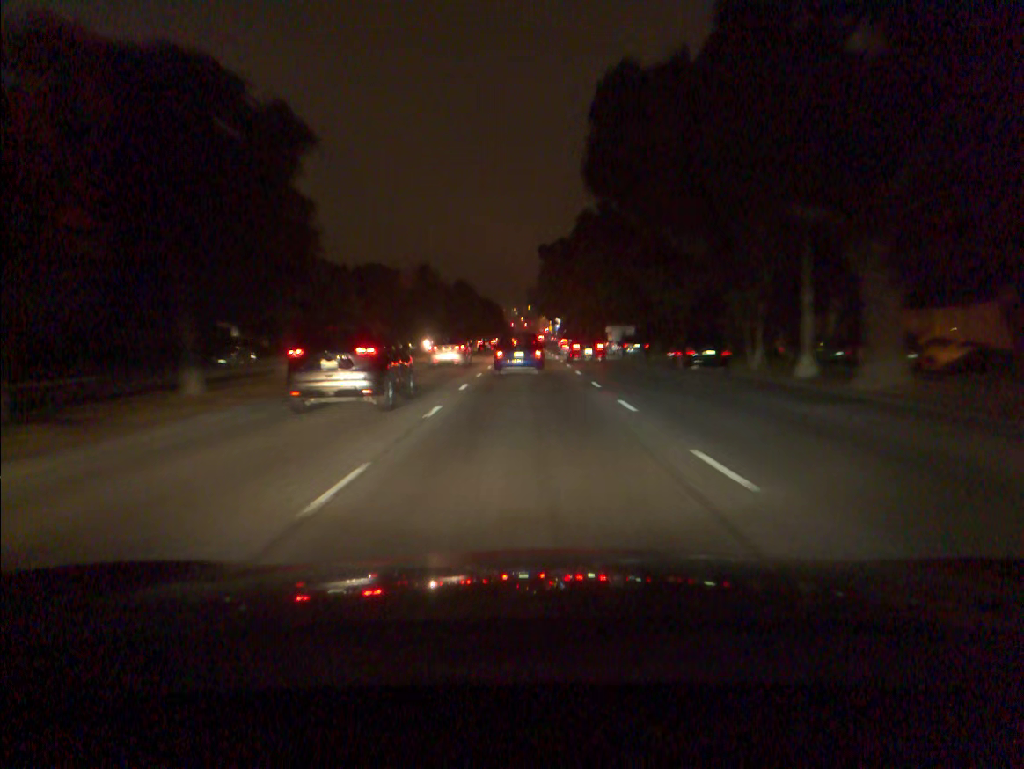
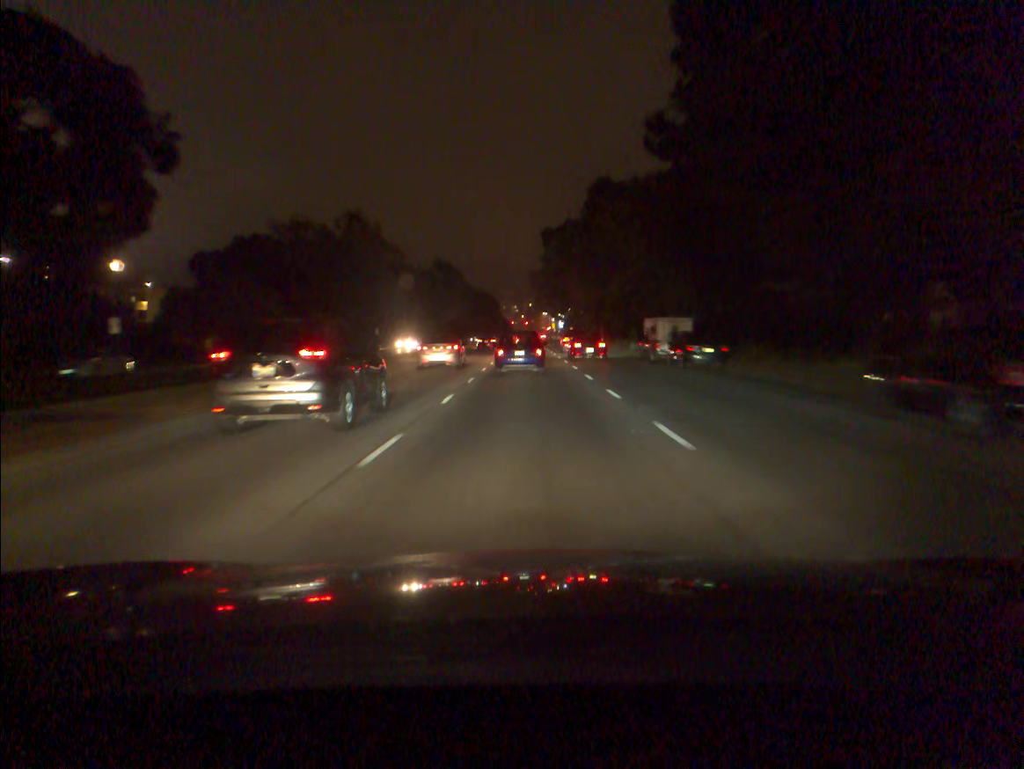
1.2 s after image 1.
(0.0, +19.2) m; 0°
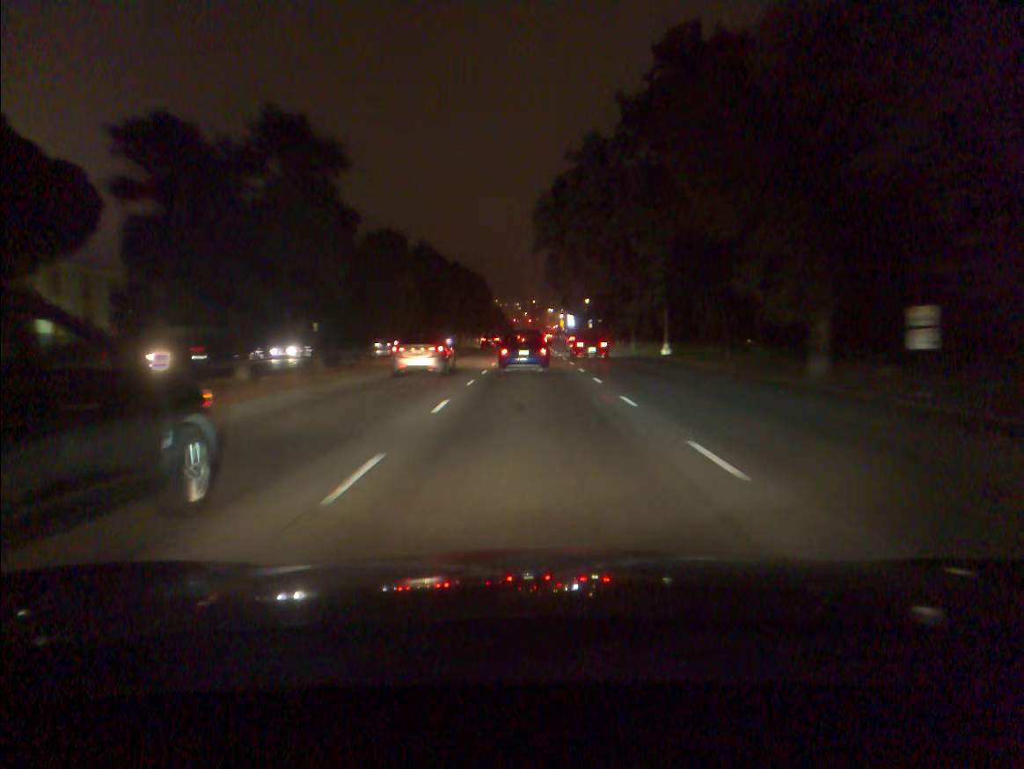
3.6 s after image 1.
(-0.1, +38.6) m; 0°
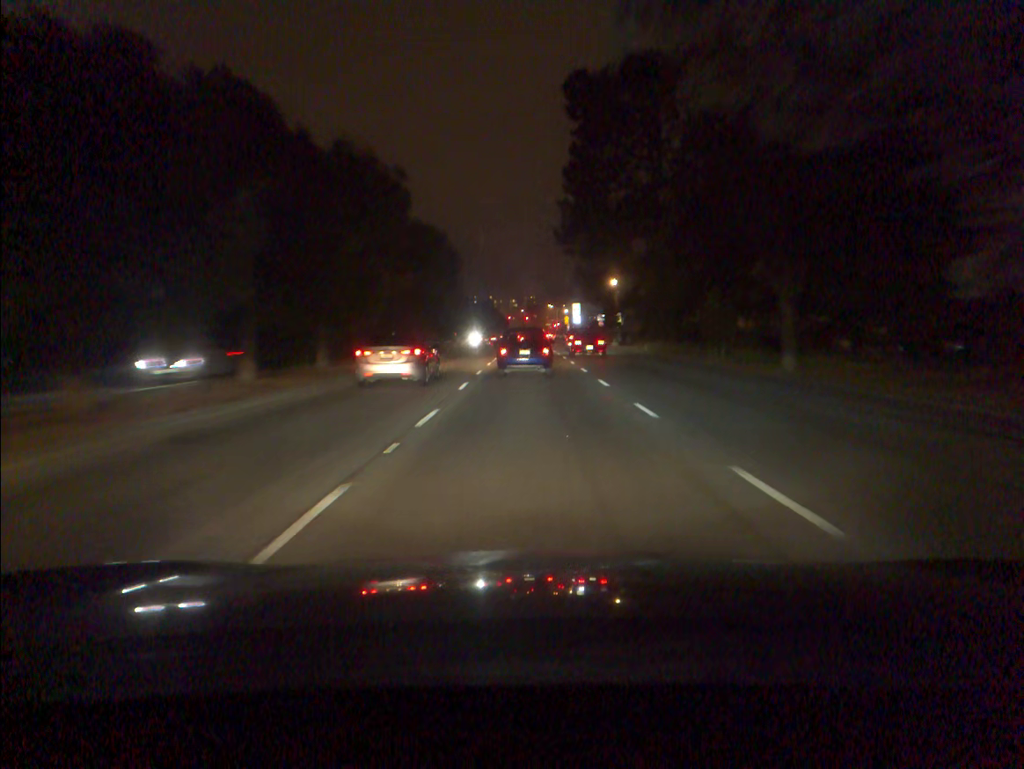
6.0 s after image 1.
(0.0, +38.1) m; 0°
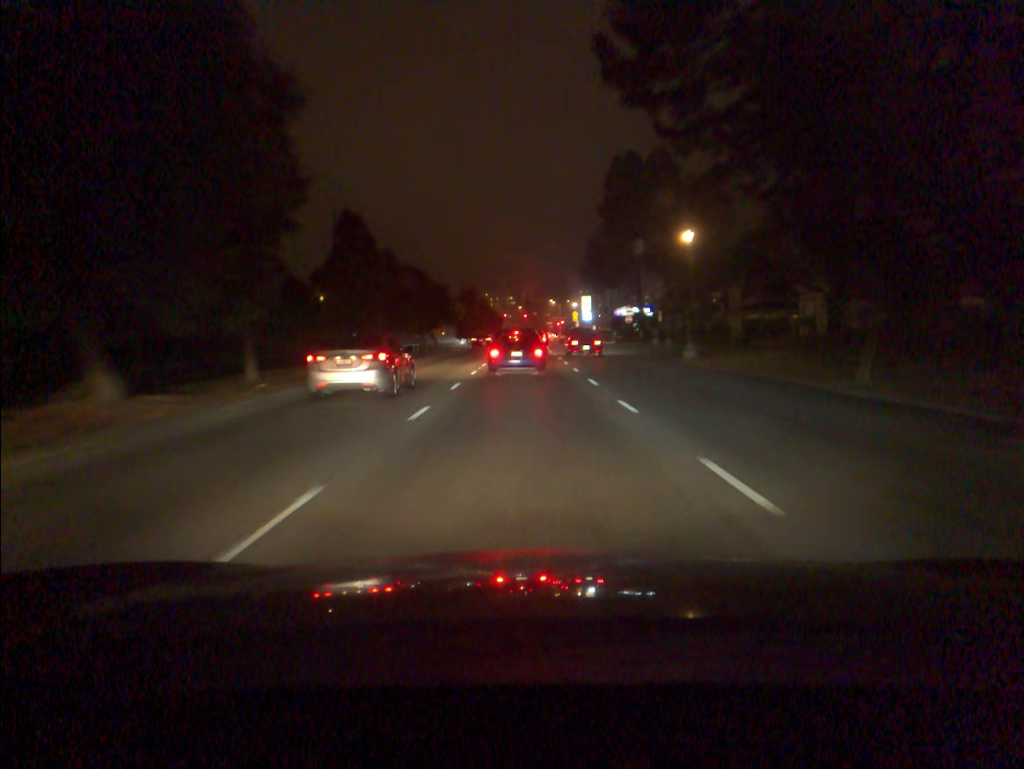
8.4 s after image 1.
(+0.1, +36.1) m; 0°
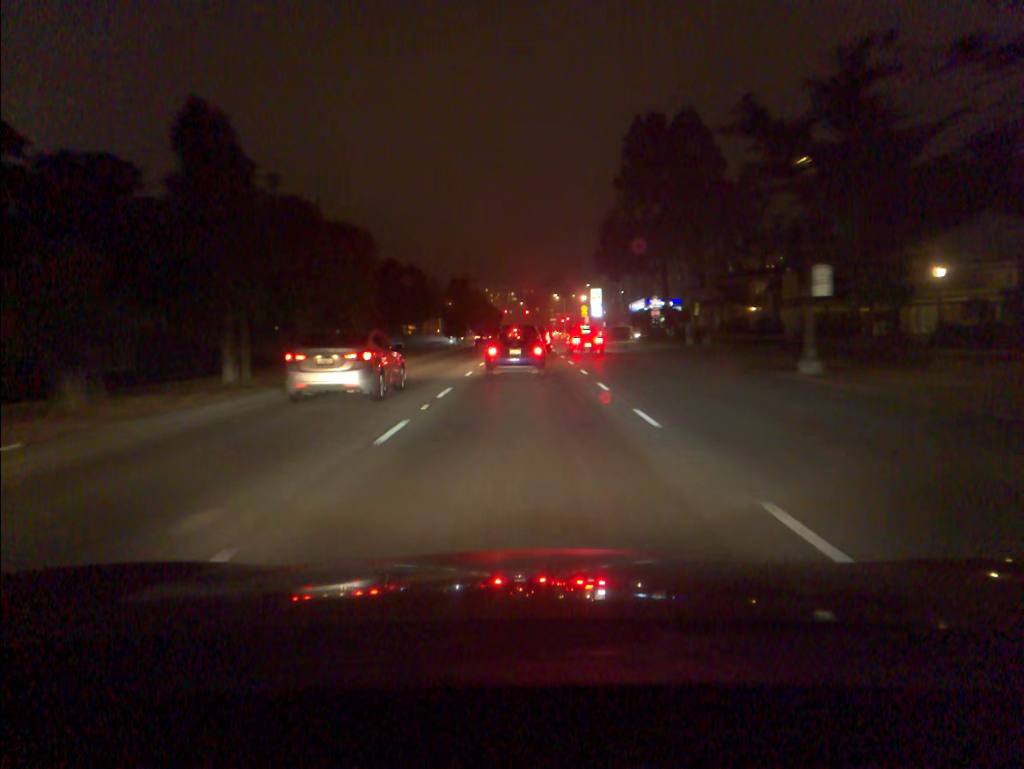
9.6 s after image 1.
(0.0, +17.0) m; 0°
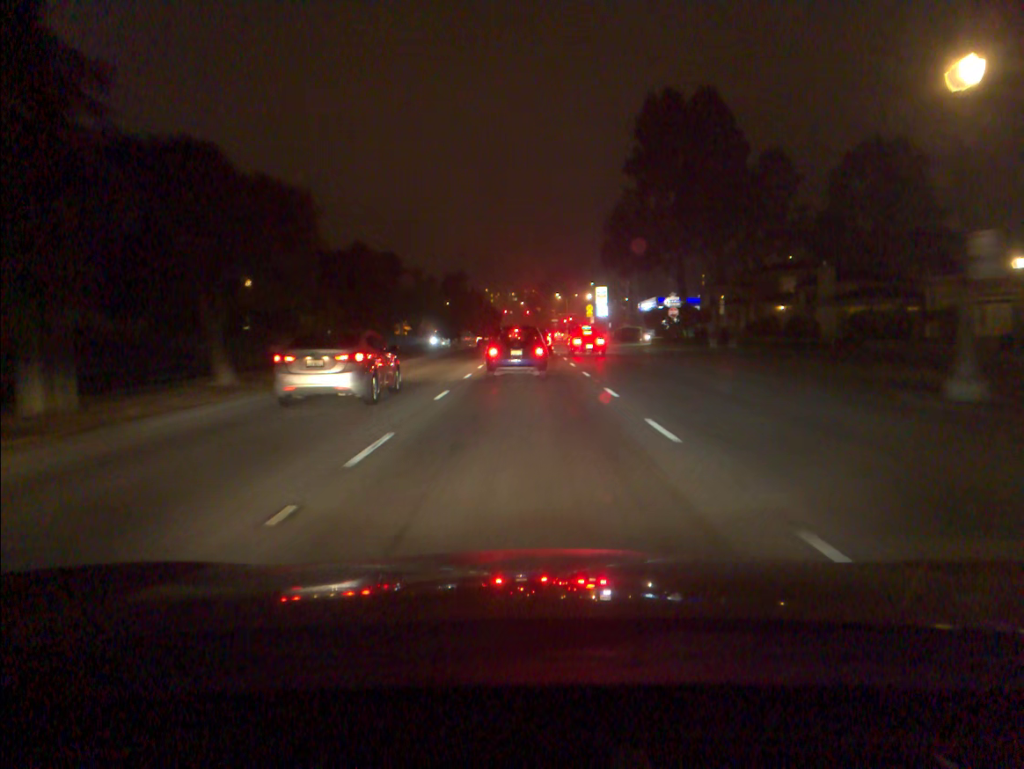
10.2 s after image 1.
(0.0, +8.2) m; 0°
